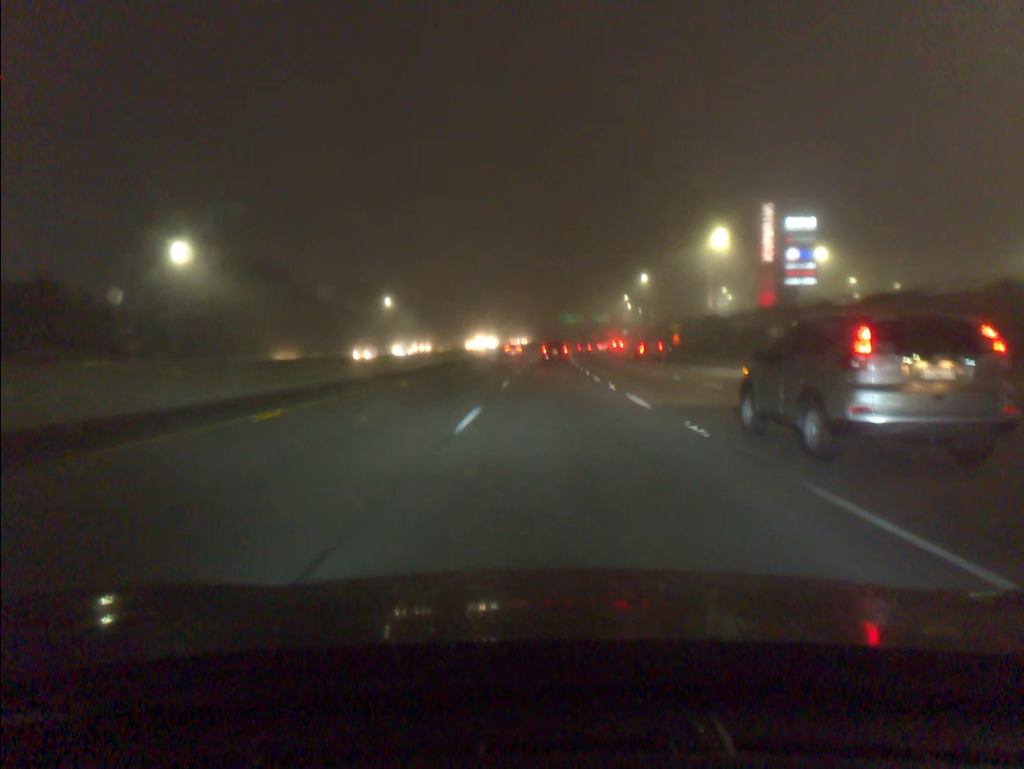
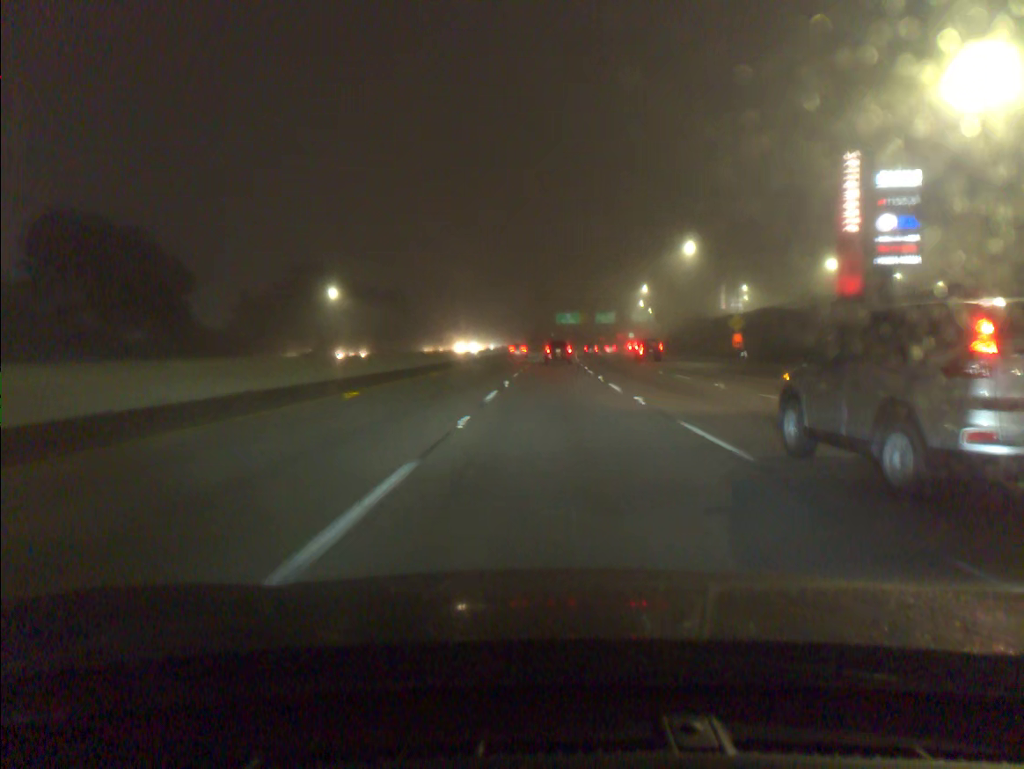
(+0.1, +37.6) m; 0°
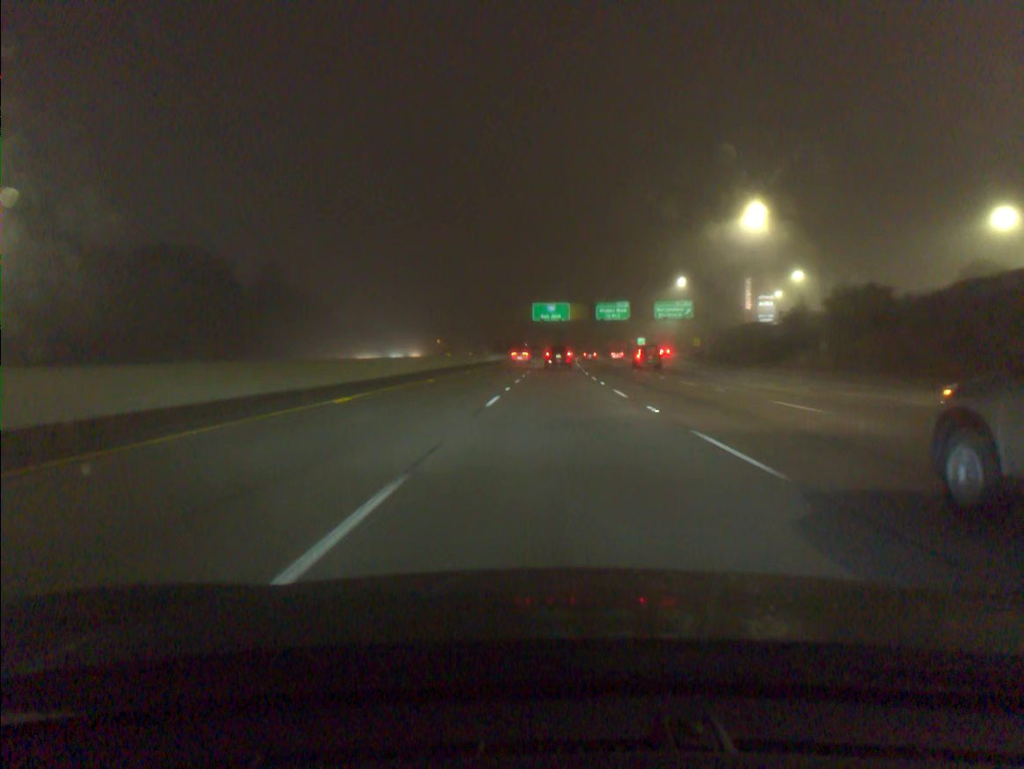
(+1.2, +74.0) m; +2°
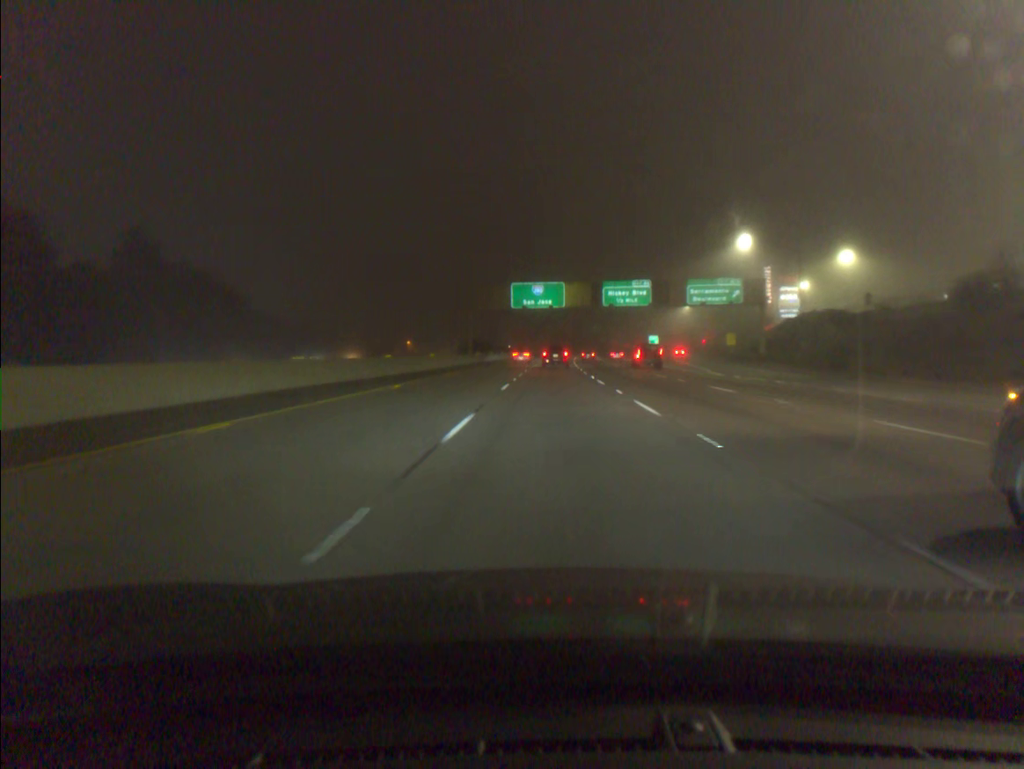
(+0.3, +36.4) m; +1°
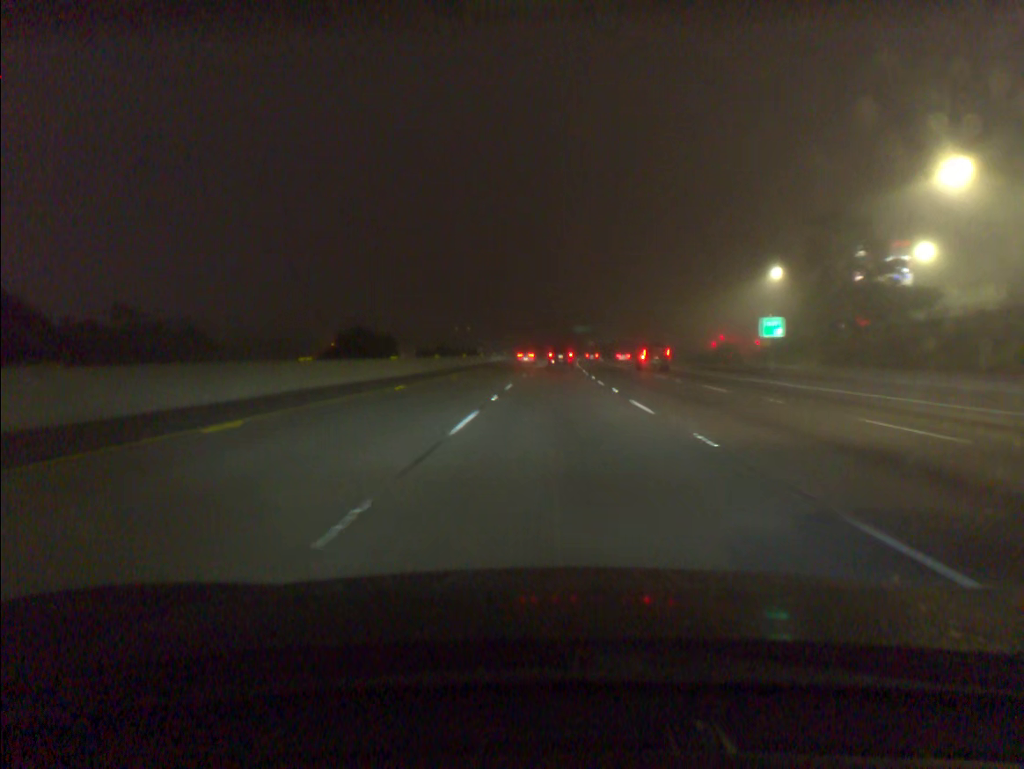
(+1.1, +72.4) m; +2°
